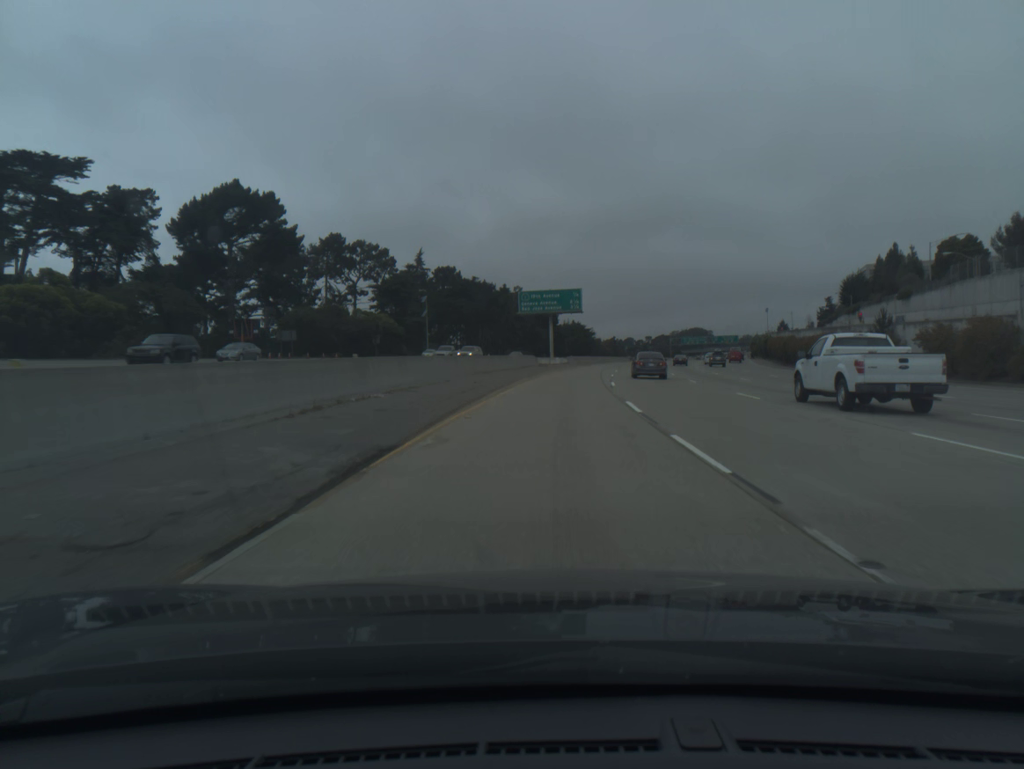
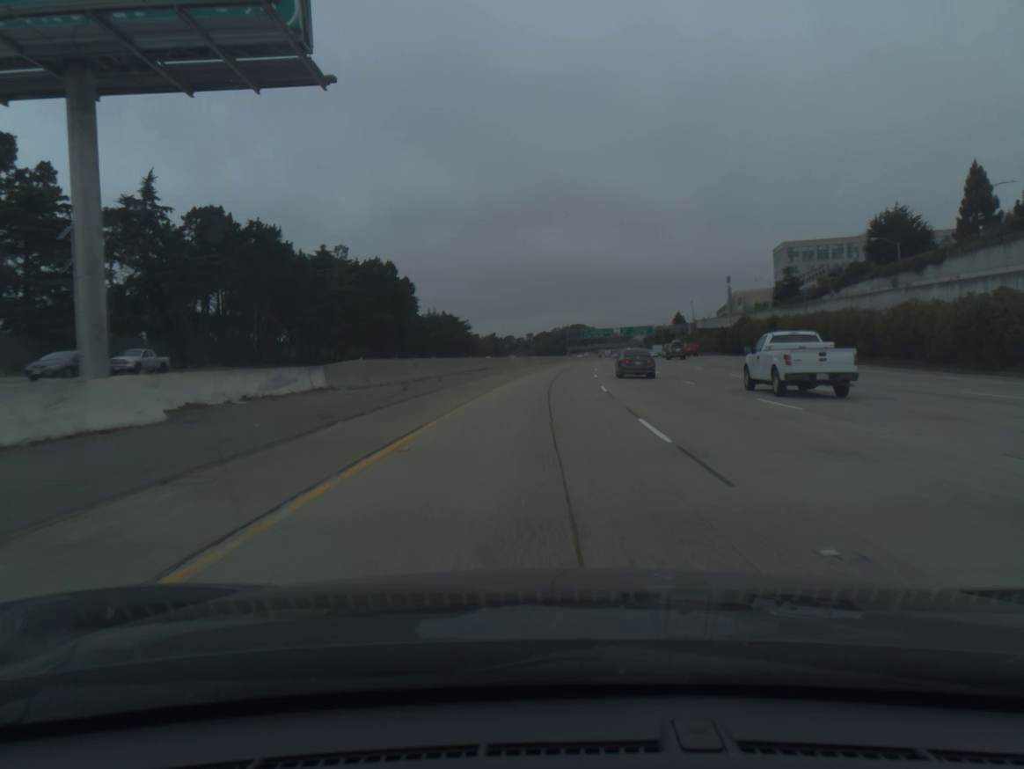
(+6.1, +78.5) m; +9°
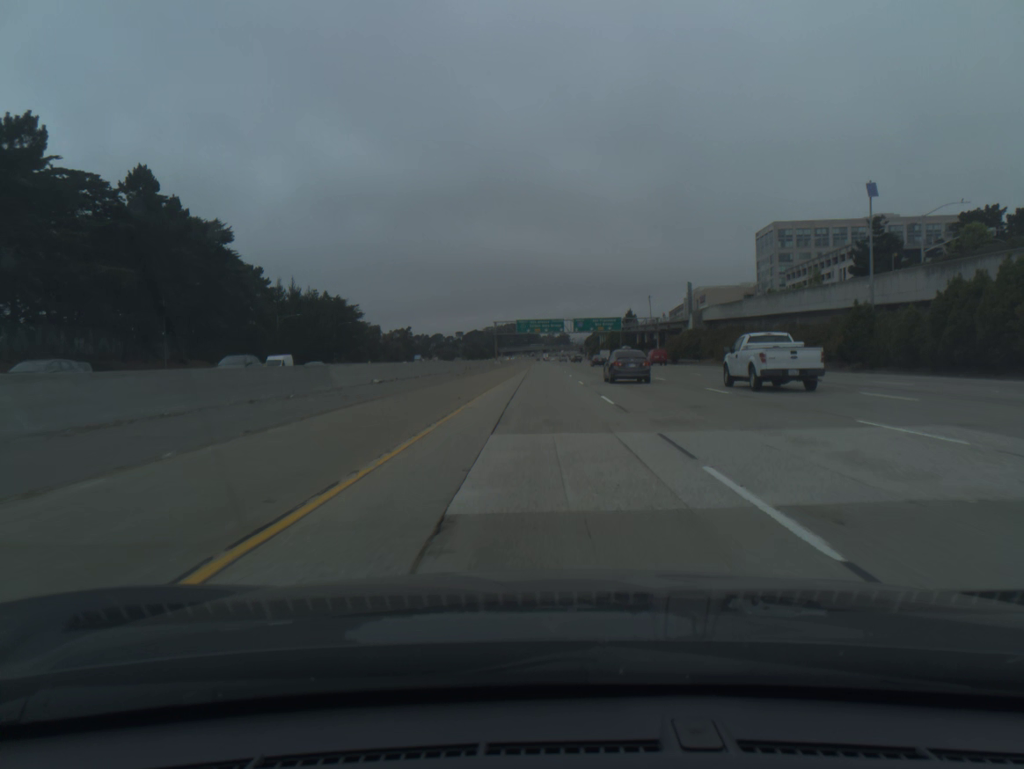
(+3.8, +78.9) m; +5°
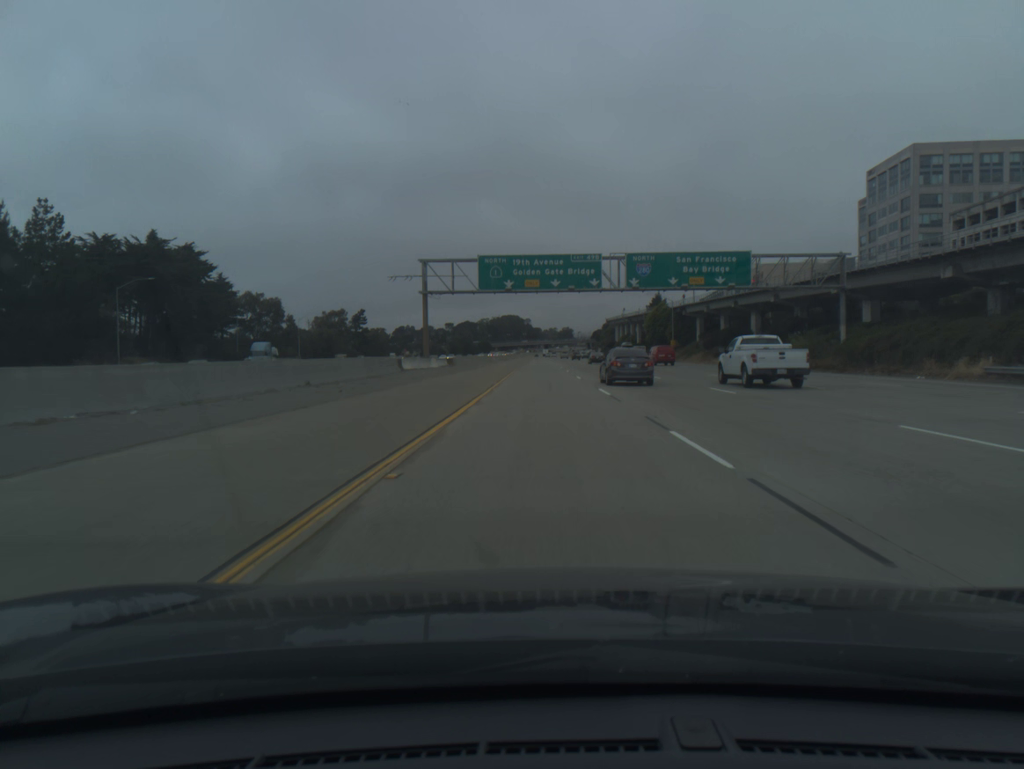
(-0.2, +98.7) m; 0°
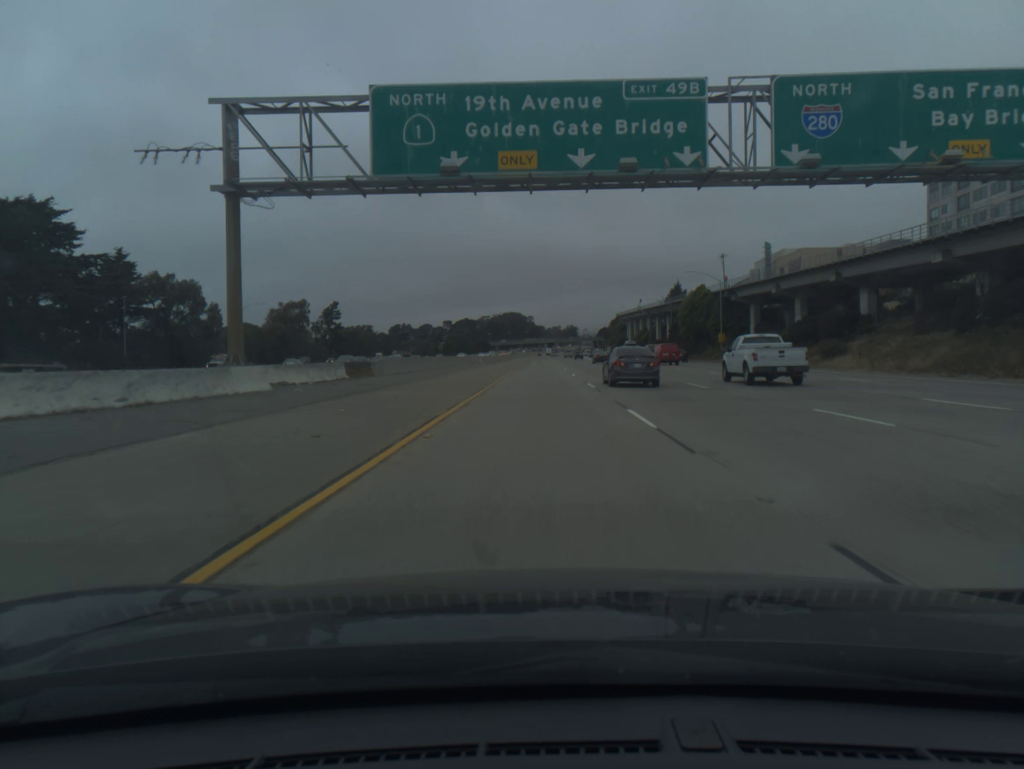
(0.0, +39.4) m; 0°
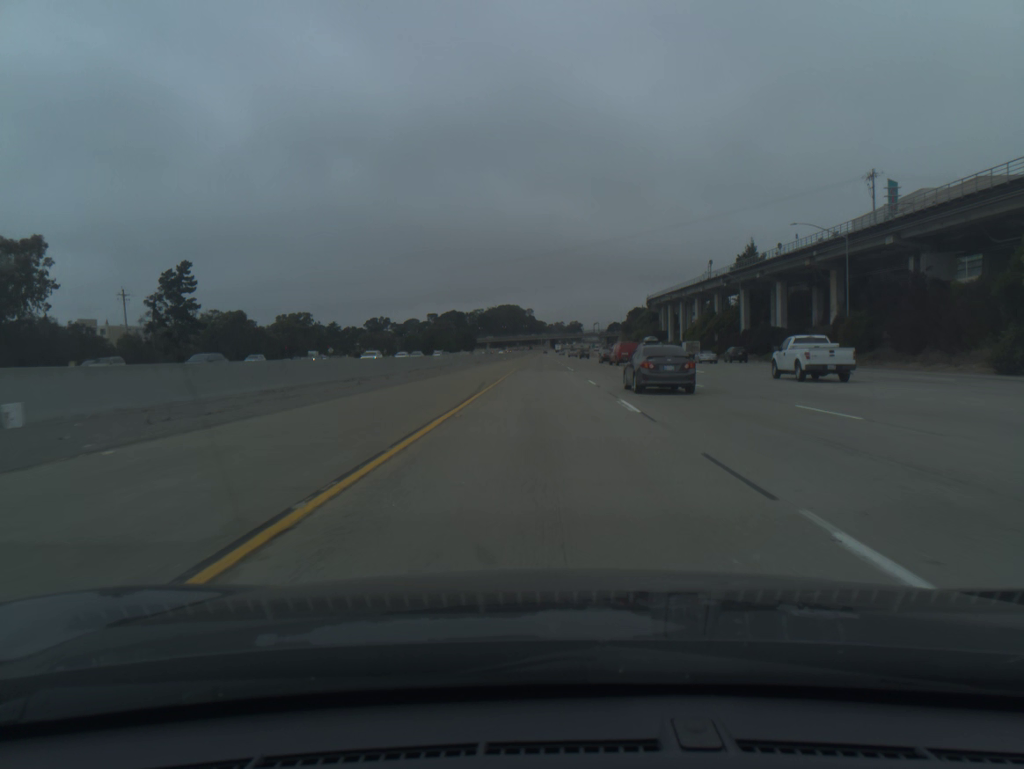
(-0.5, +98.5) m; 0°
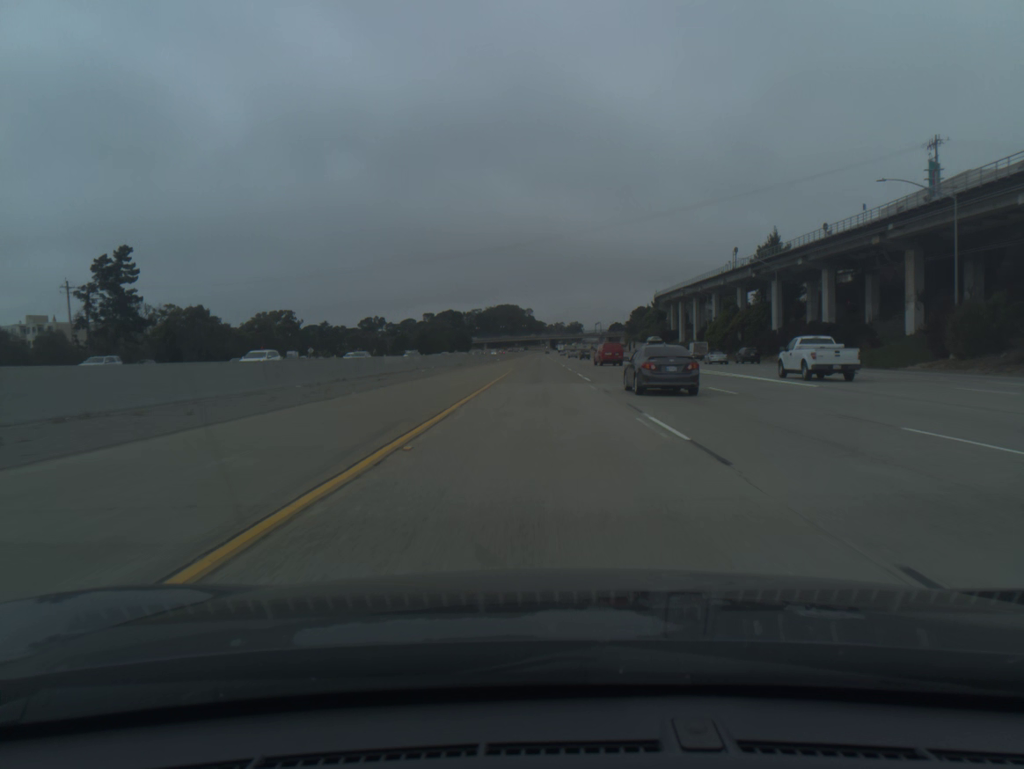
(0.0, +19.7) m; 0°
